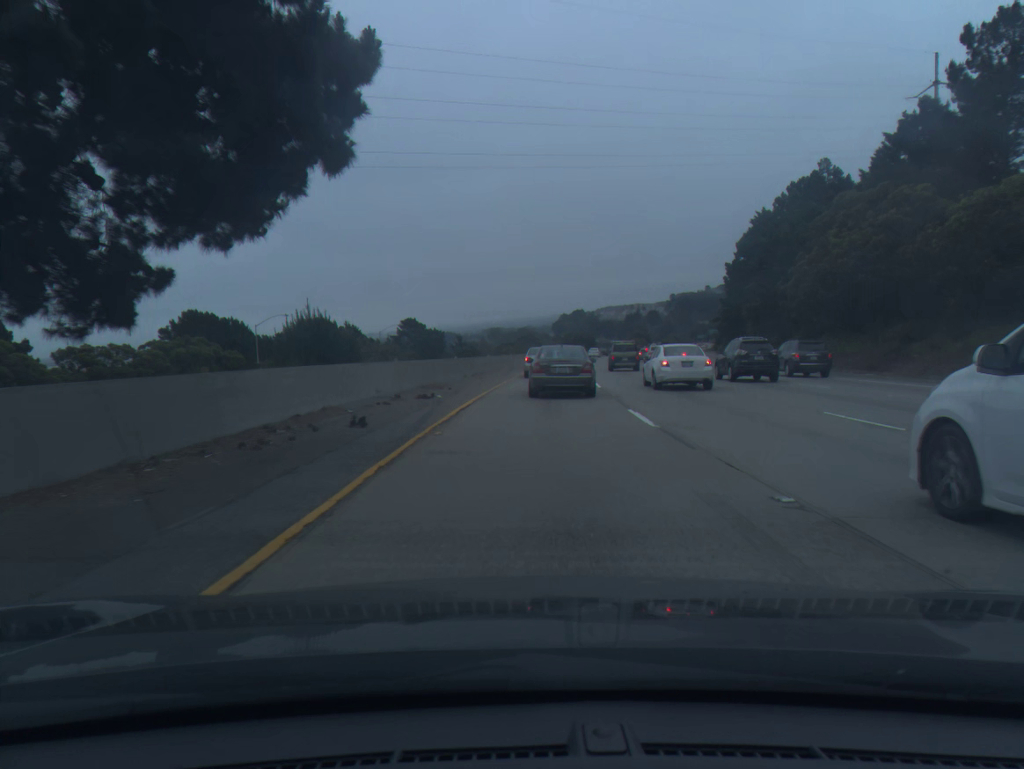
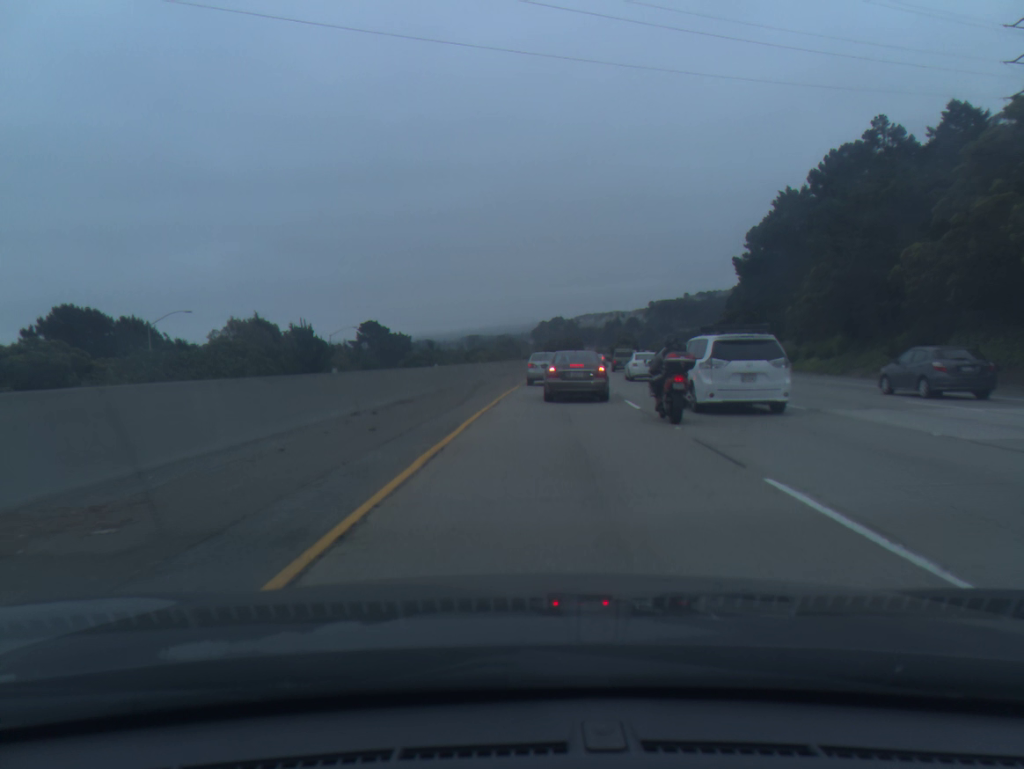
(+0.3, +23.4) m; +2°
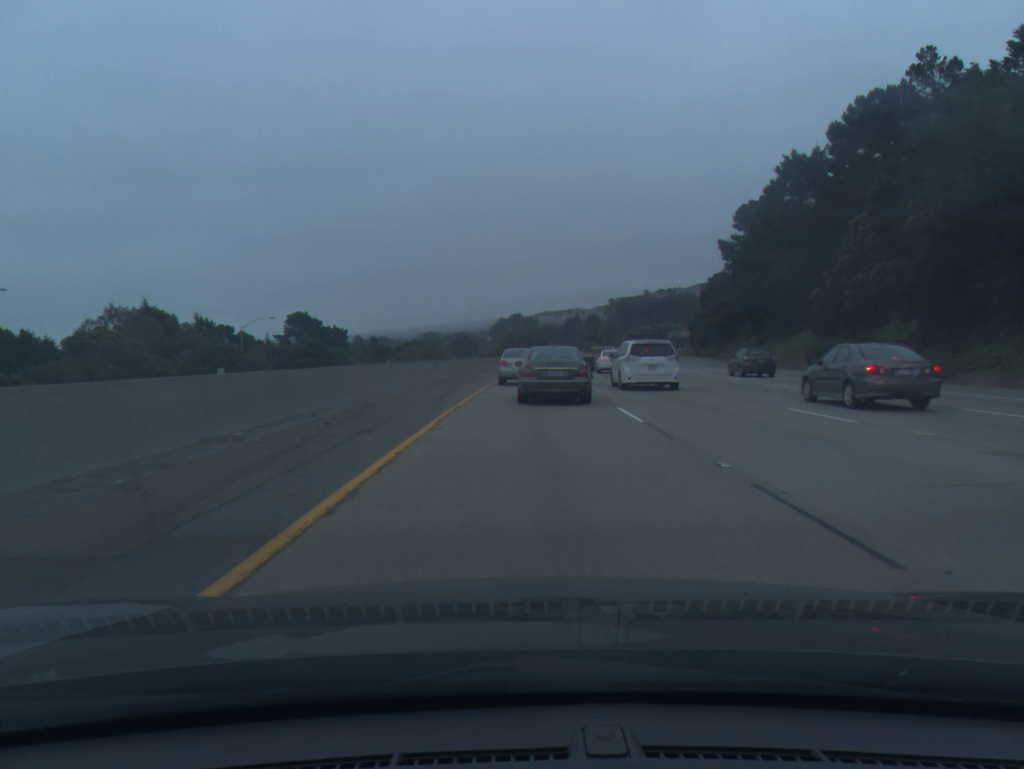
(+0.6, +19.2) m; +3°
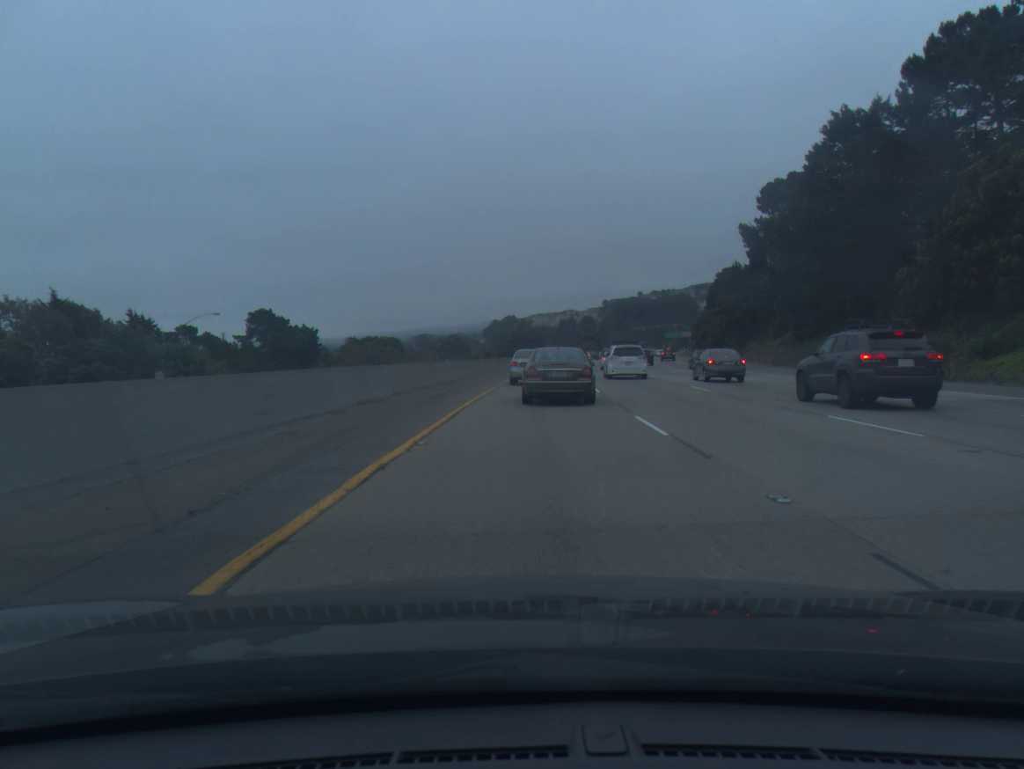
(+0.1, +17.0) m; +1°
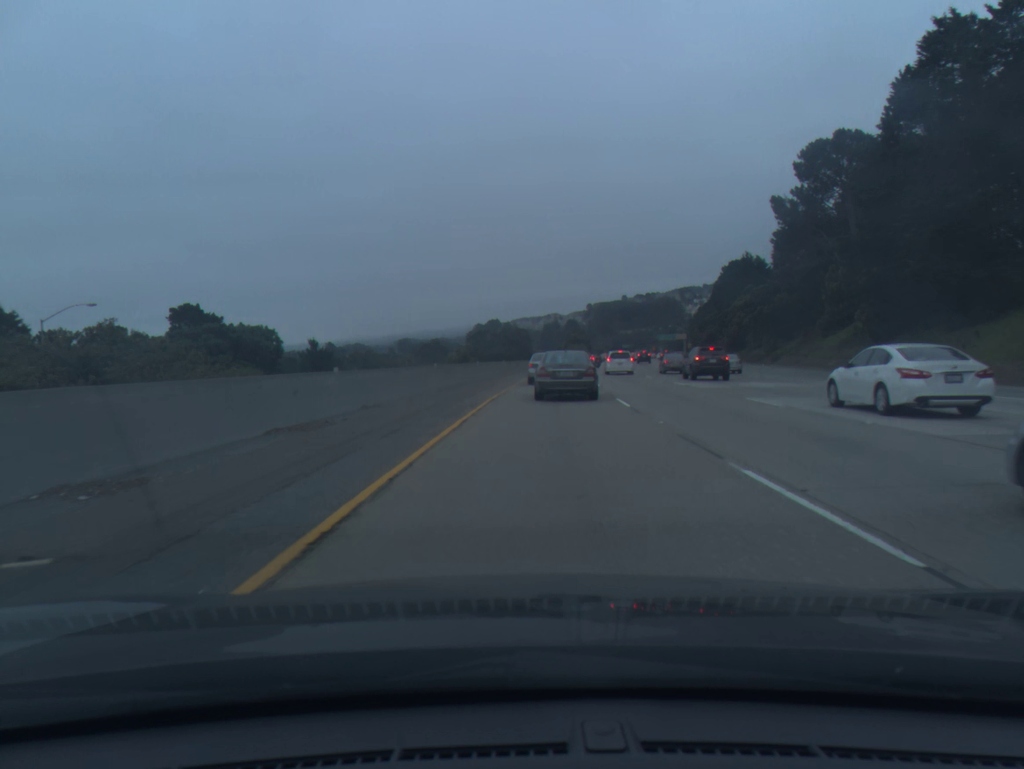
(+0.2, +21.6) m; +1°
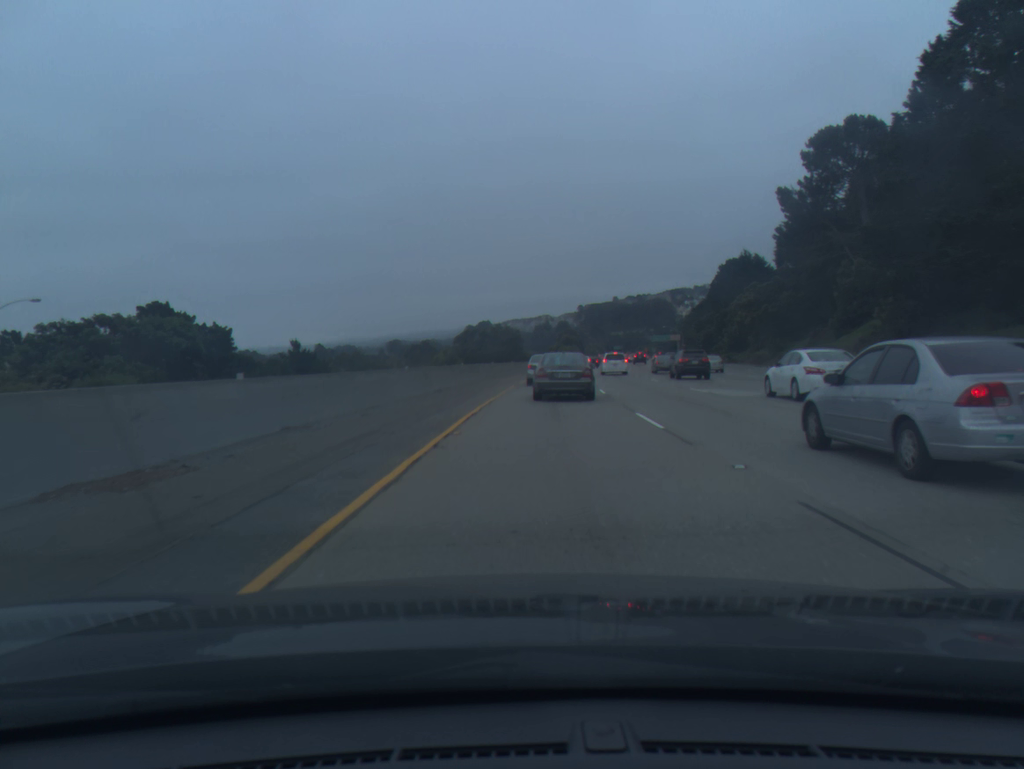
(0.0, +5.7) m; +1°
